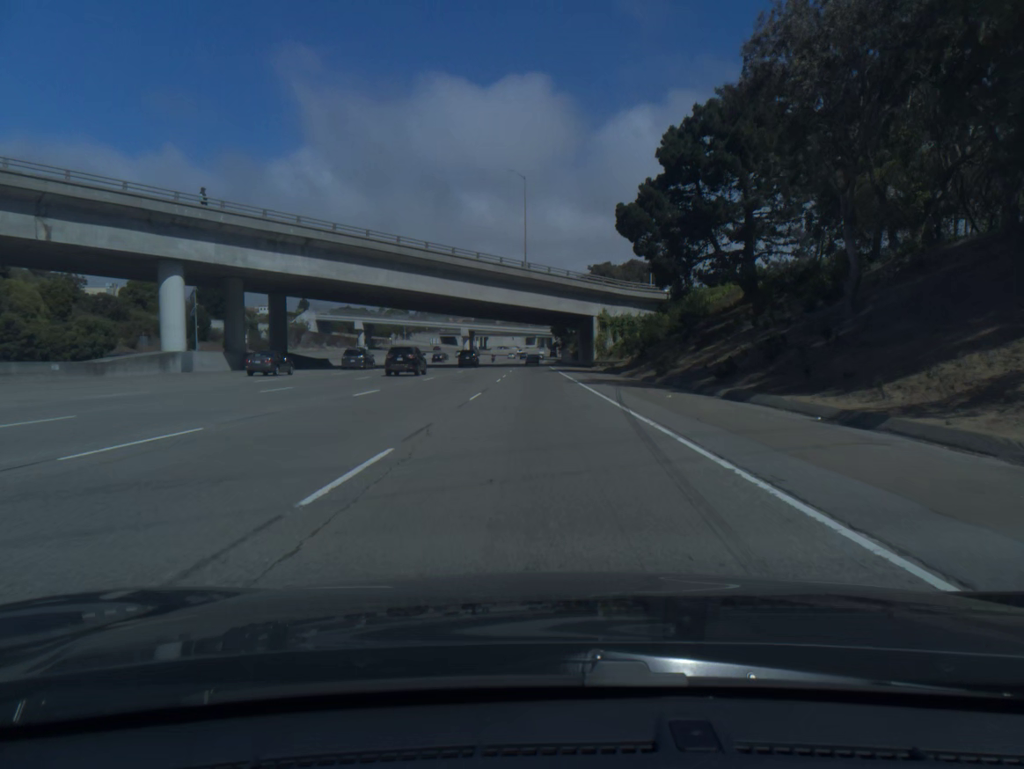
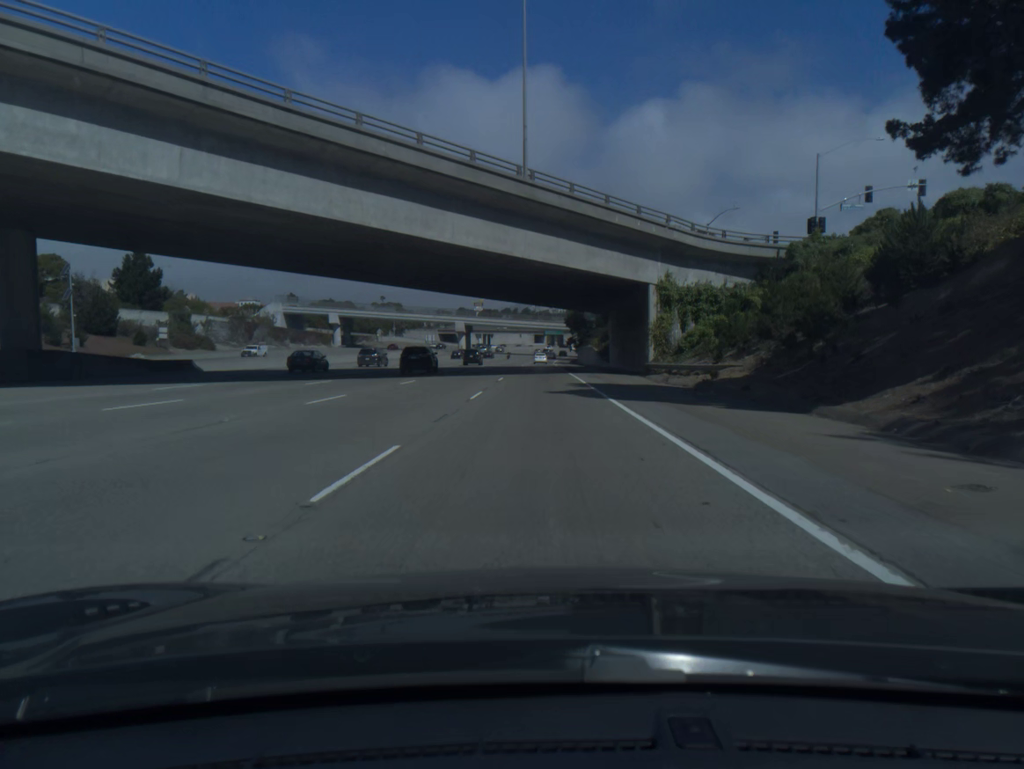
(-0.2, +38.0) m; -1°
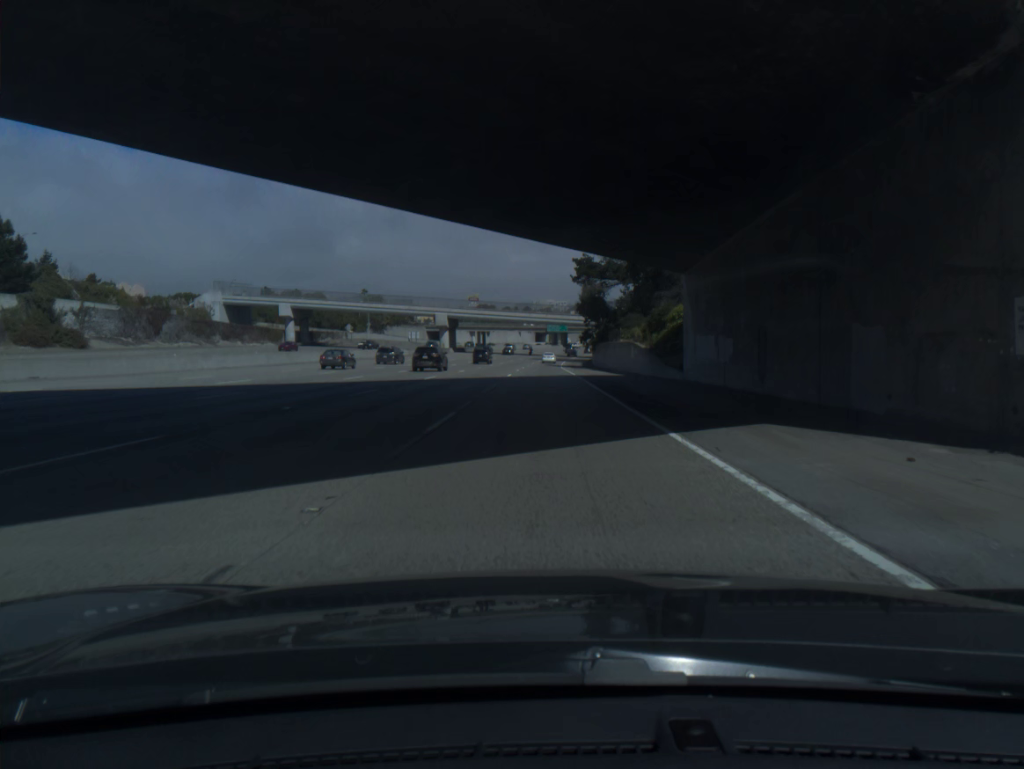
(-0.1, +37.7) m; 0°
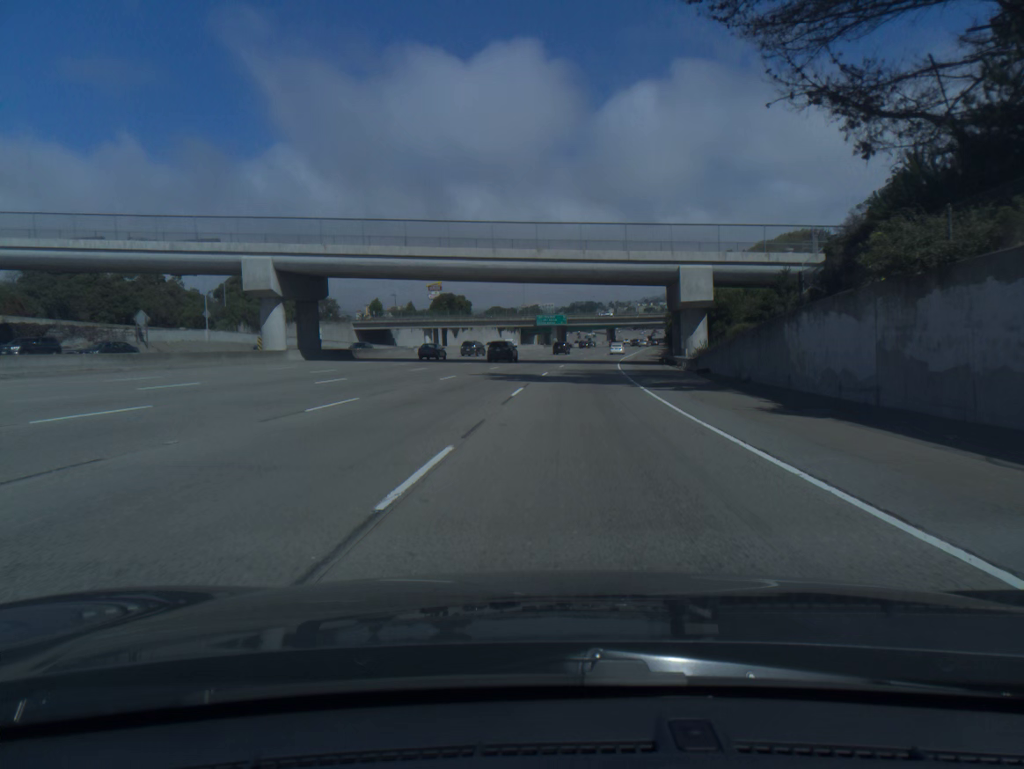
(+0.2, +93.6) m; +1°
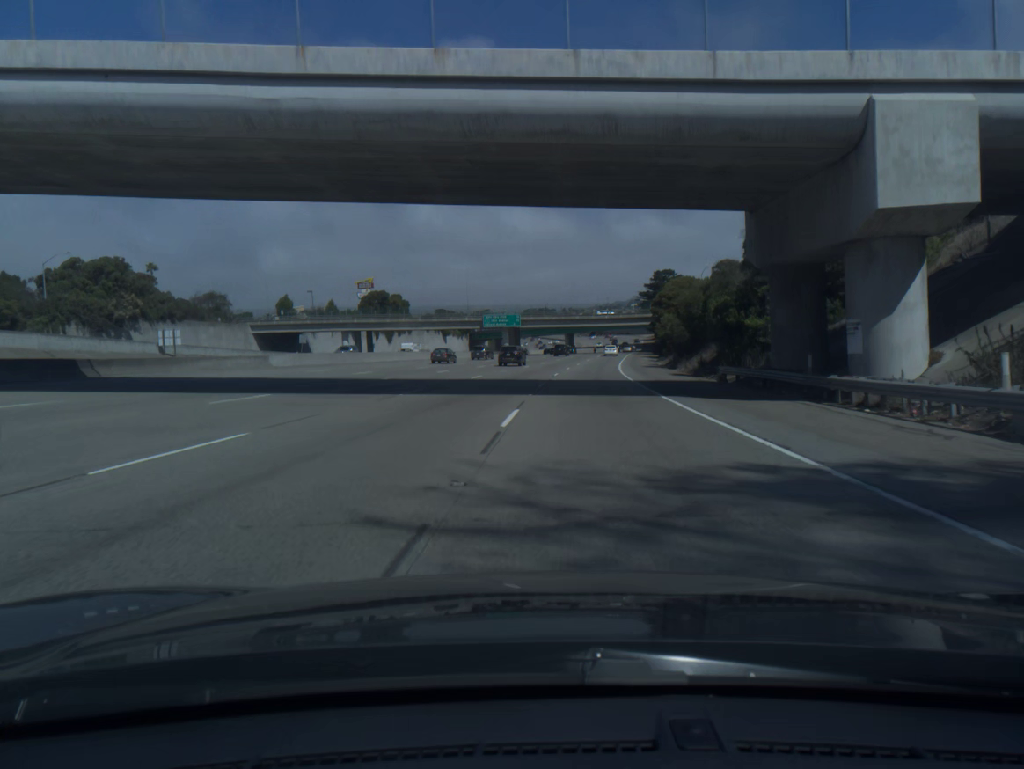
(+1.0, +36.9) m; +3°
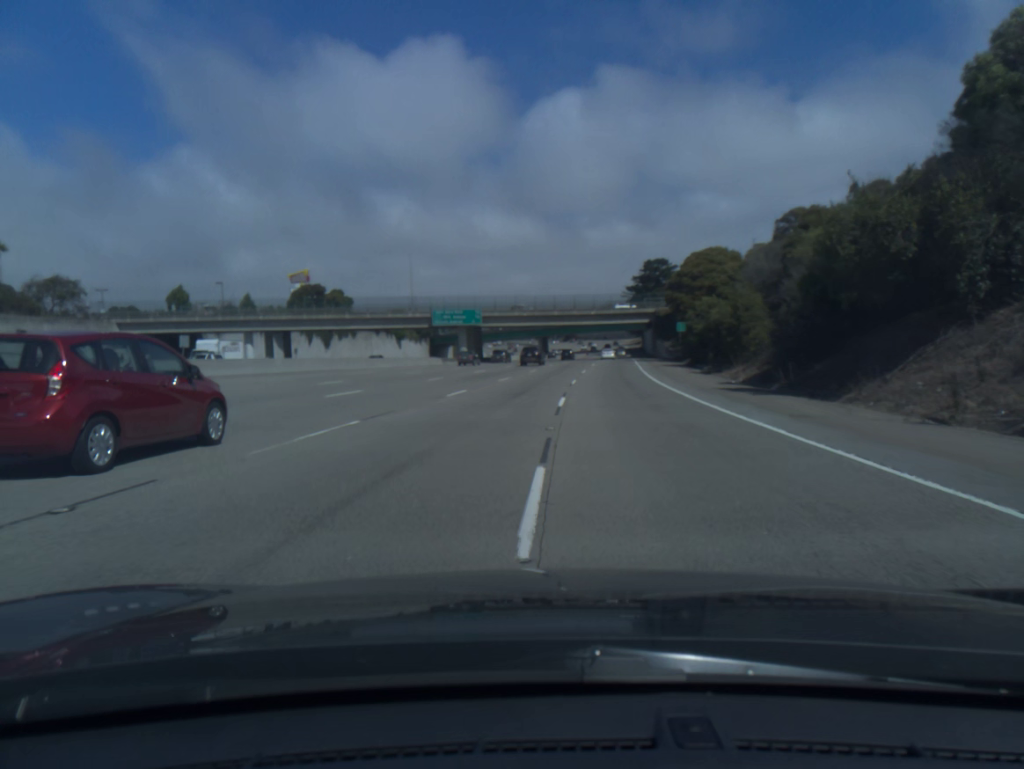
(+0.7, +37.1) m; +2°
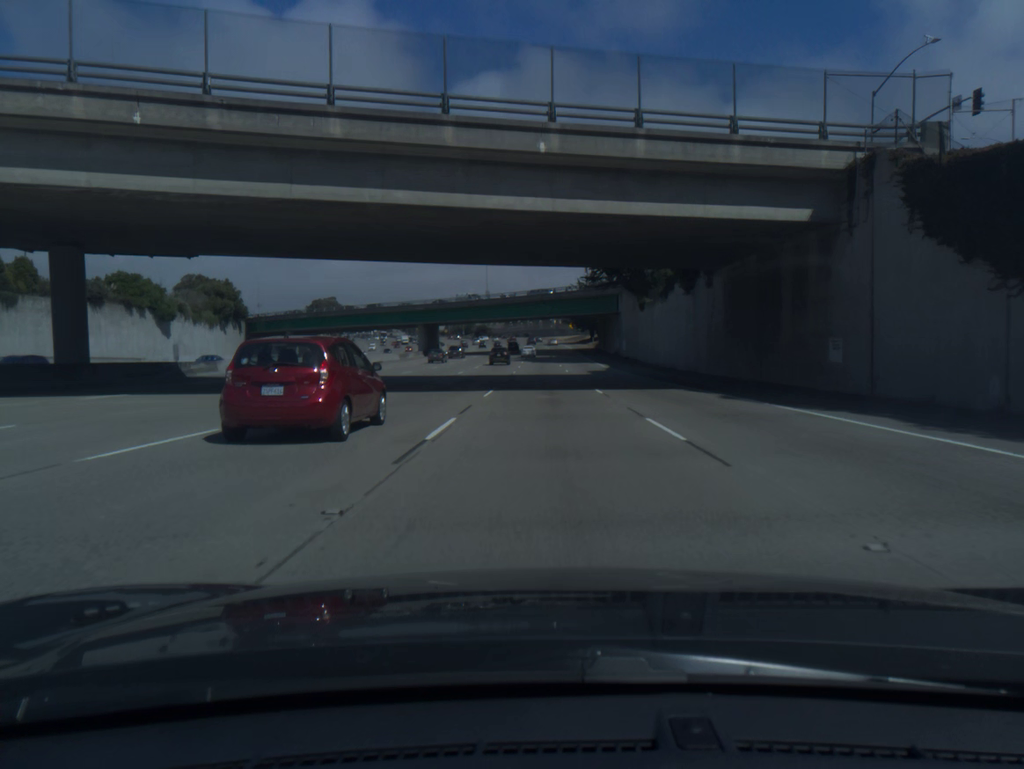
(+5.7, +98.2) m; +6°
